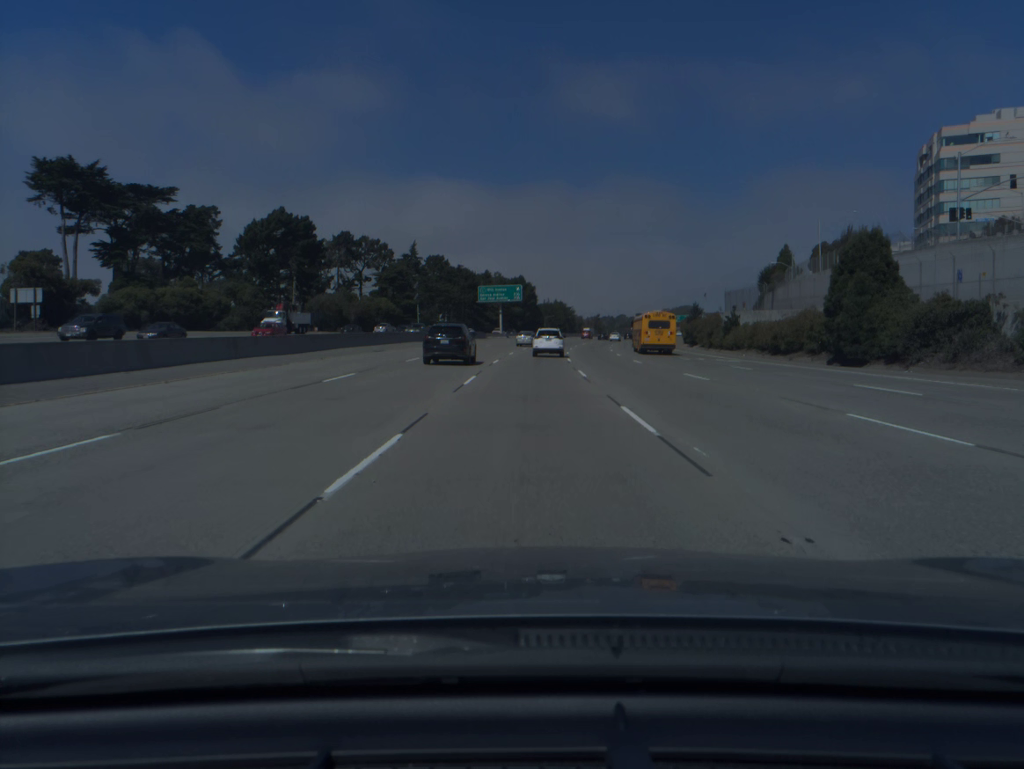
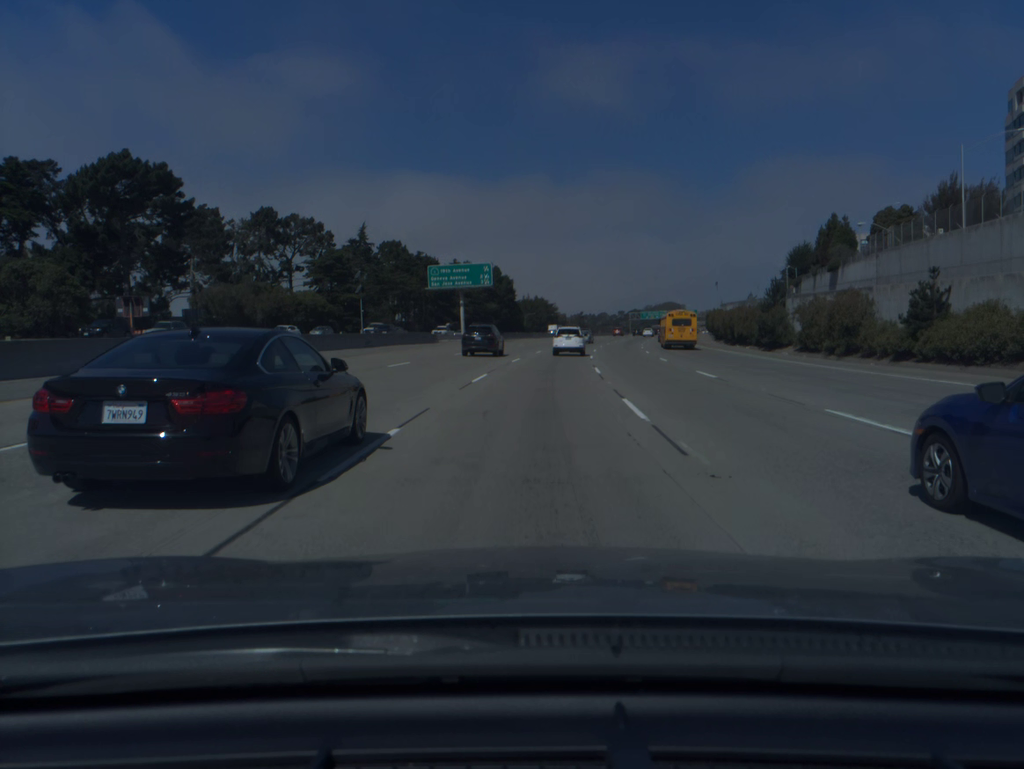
(+0.3, +41.9) m; +1°
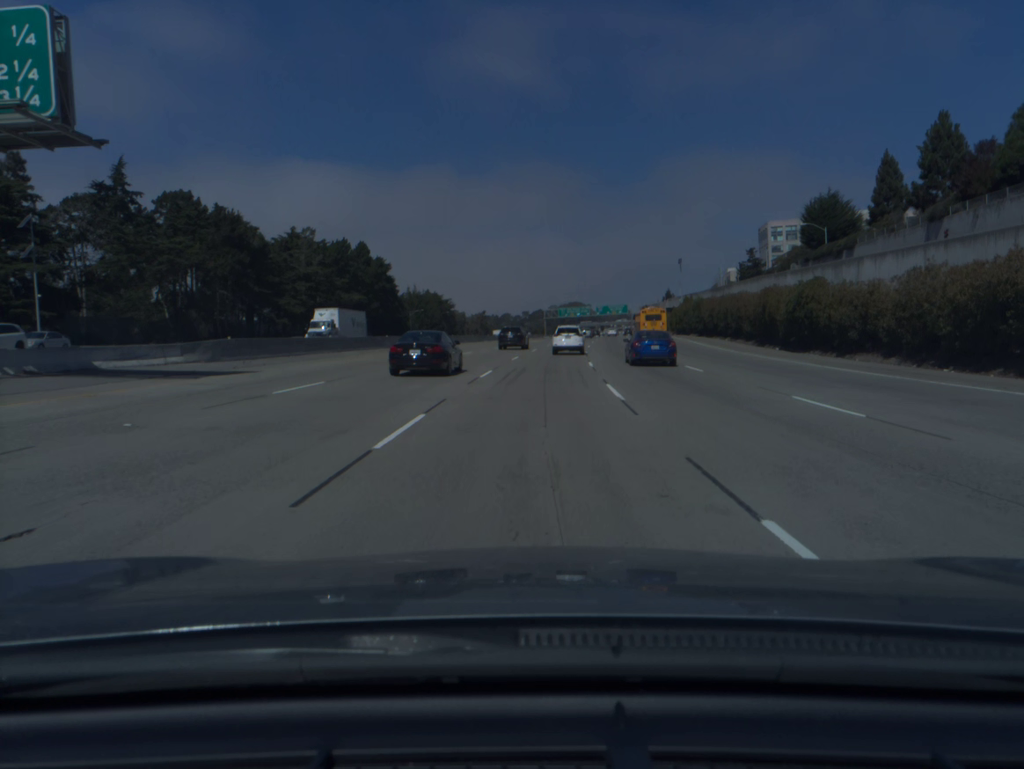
(+4.1, +69.3) m; +7°
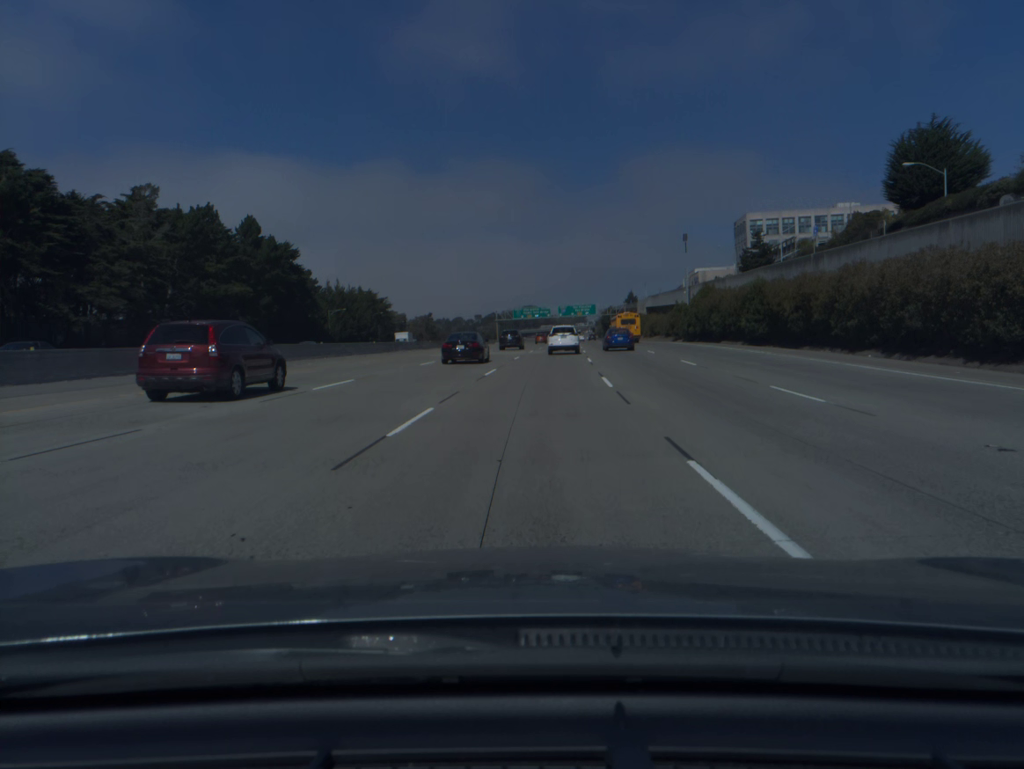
(+1.2, +41.4) m; +3°
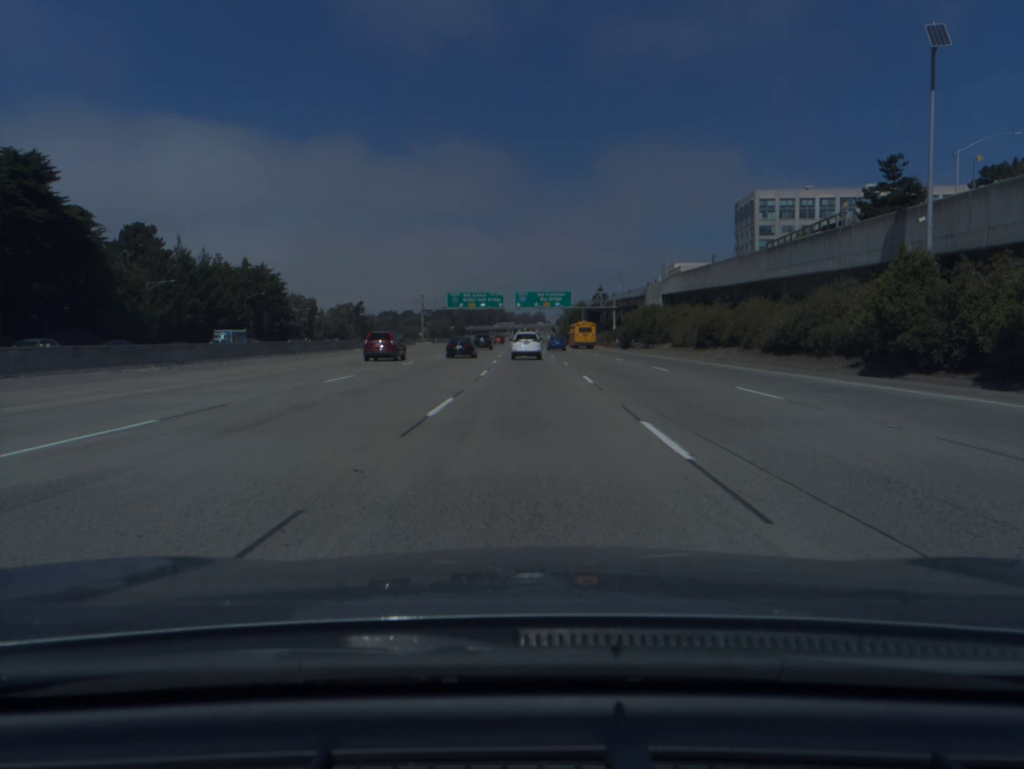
(+2.5, +68.6) m; +3°
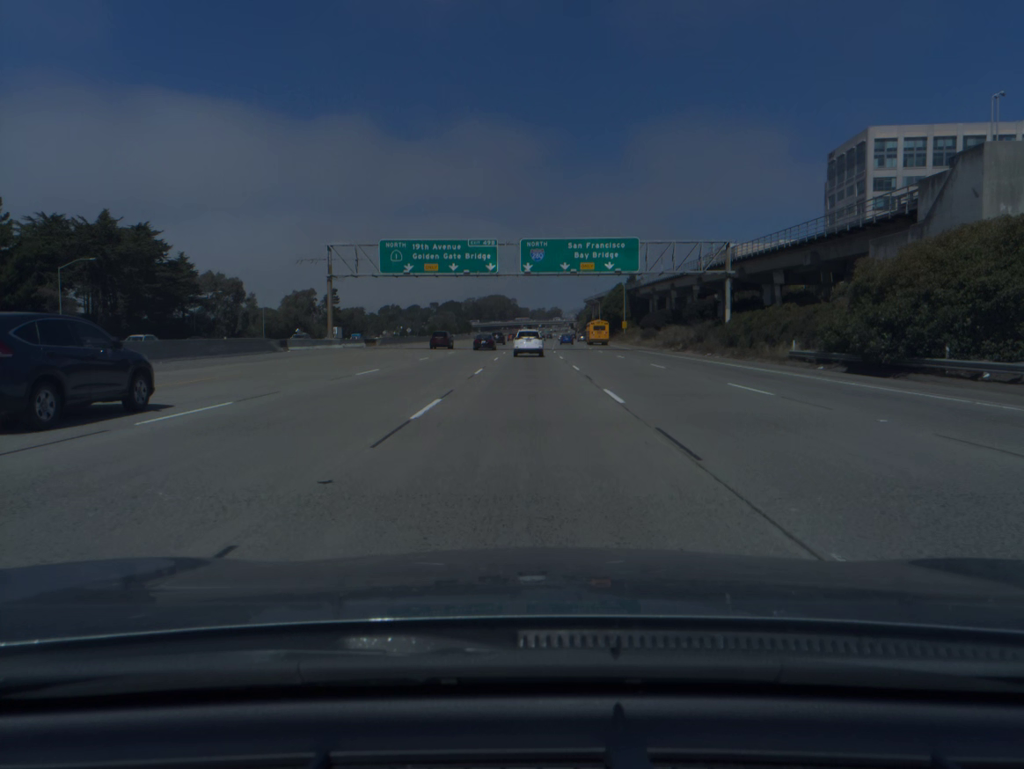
(-0.6, +69.9) m; -1°
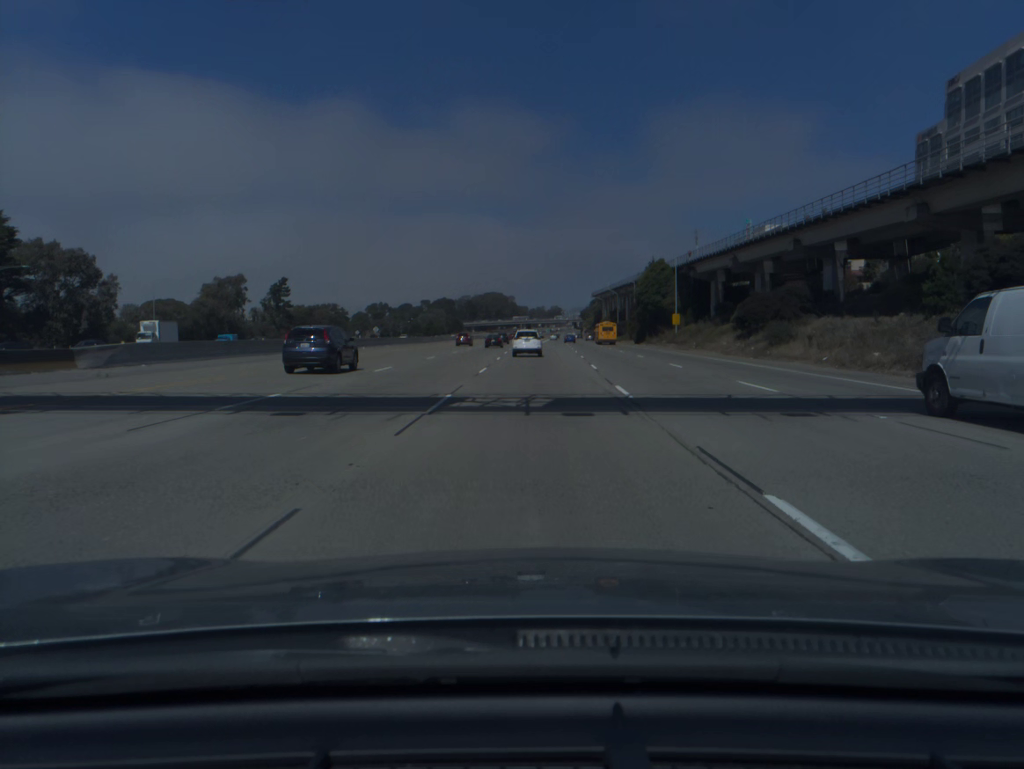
(-0.1, +56.0) m; 0°
